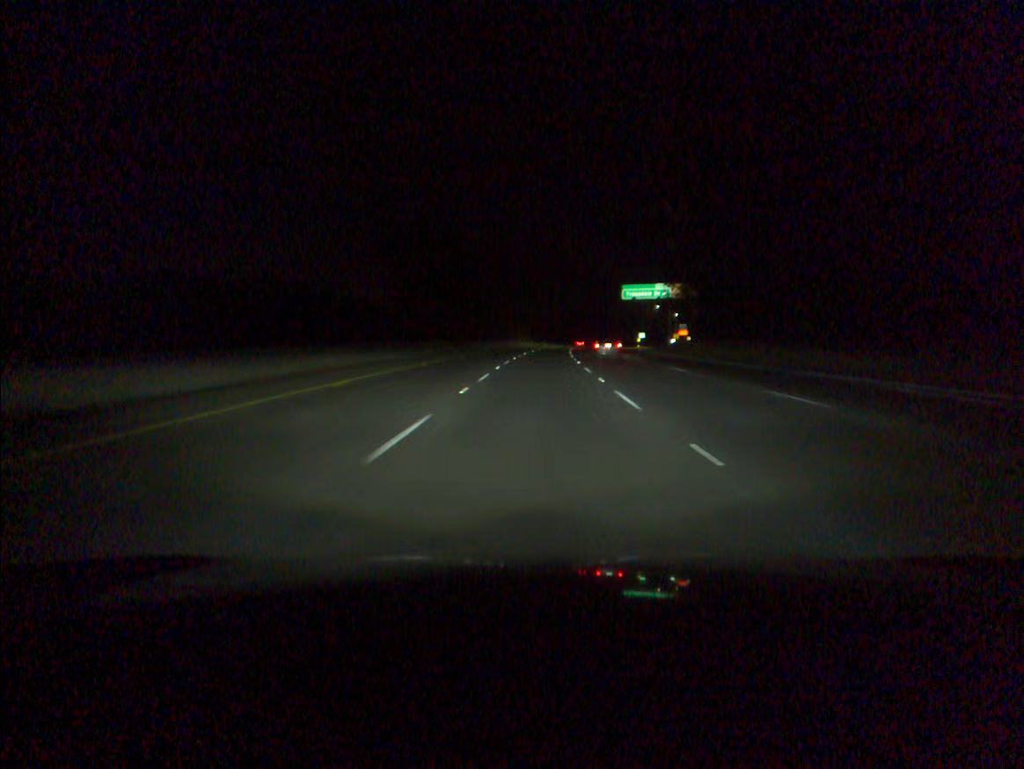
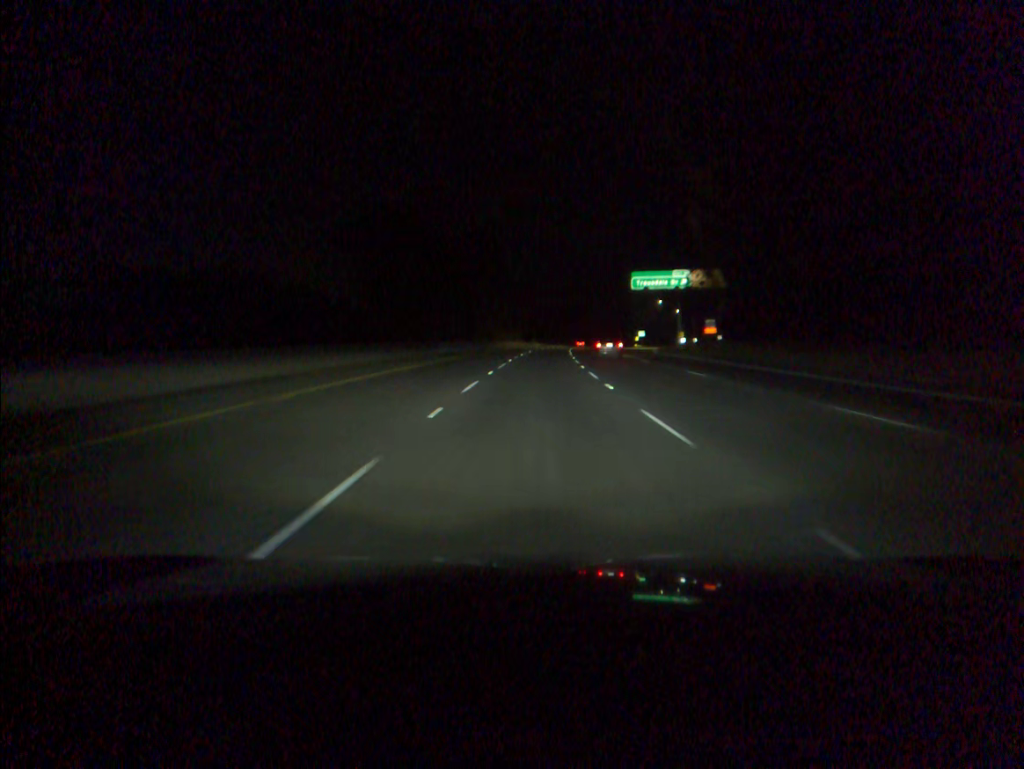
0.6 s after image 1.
(+0.1, +19.1) m; +1°
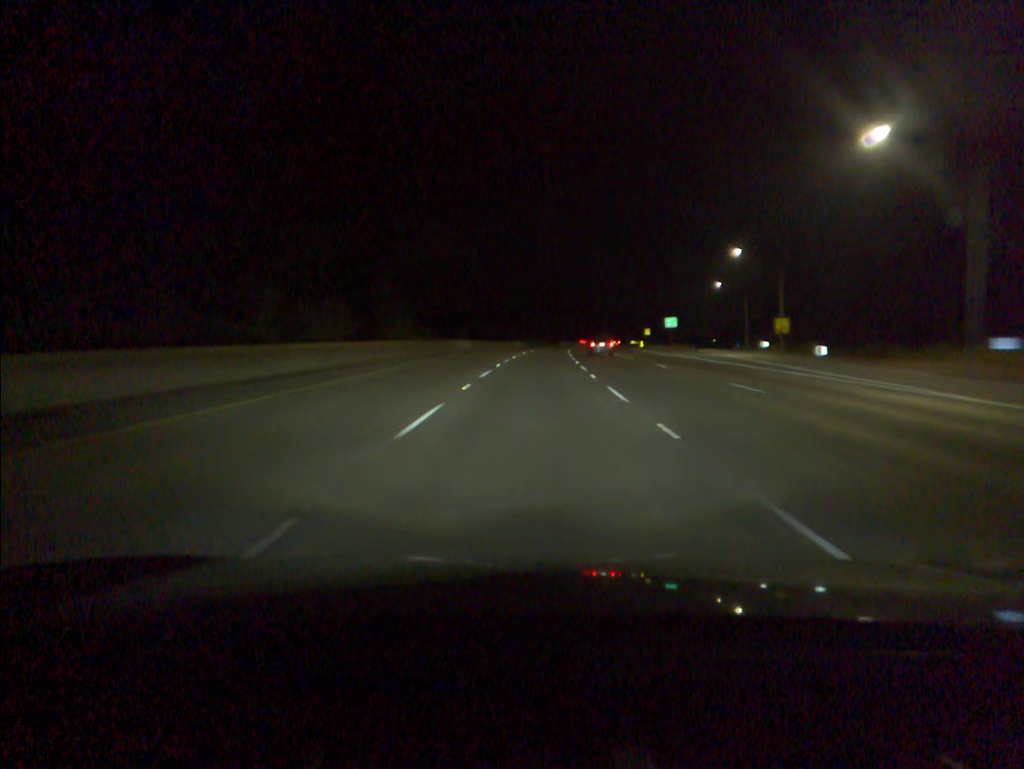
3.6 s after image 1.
(+3.0, +95.5) m; +4°
